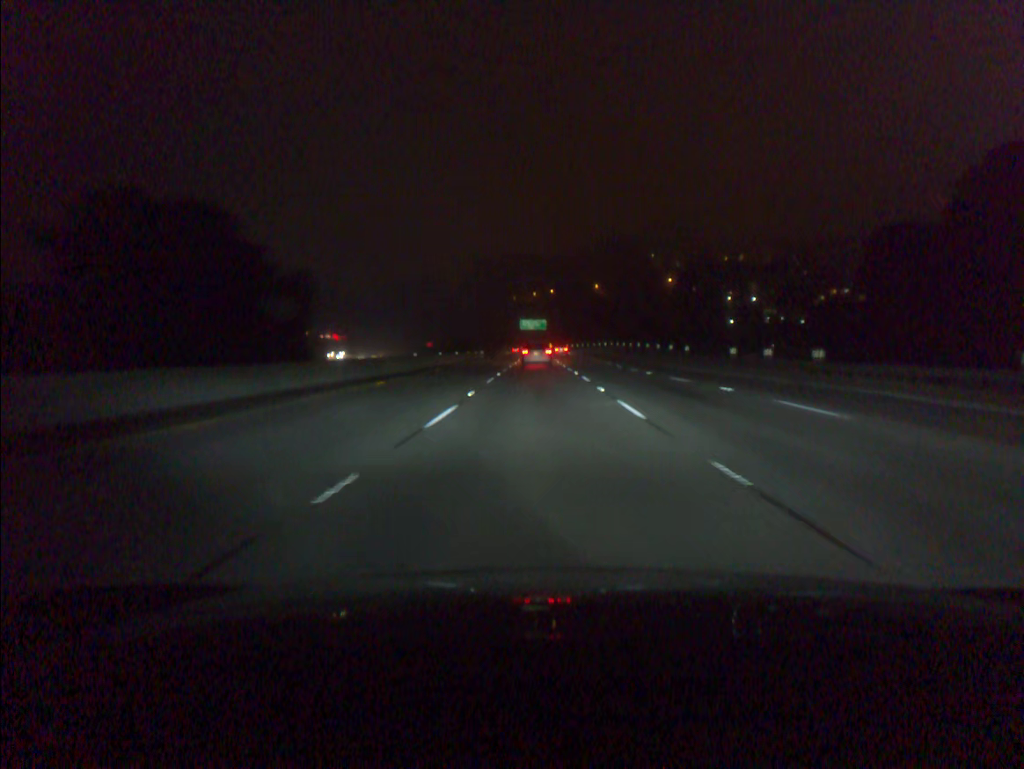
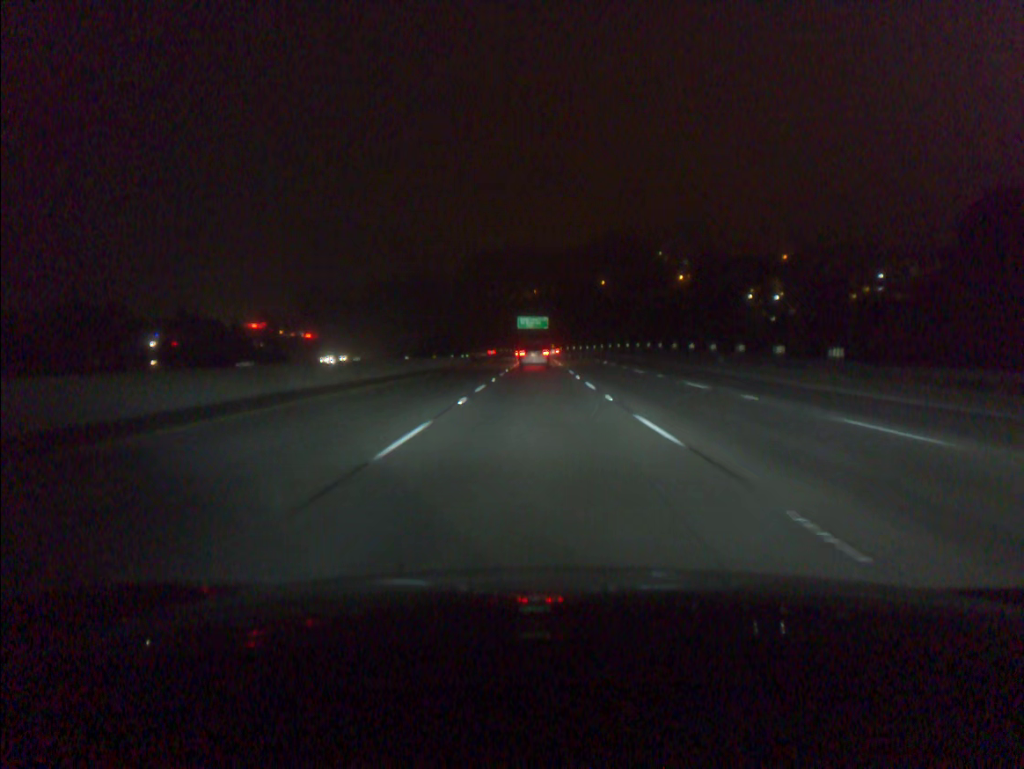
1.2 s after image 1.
(0.0, +32.7) m; 0°
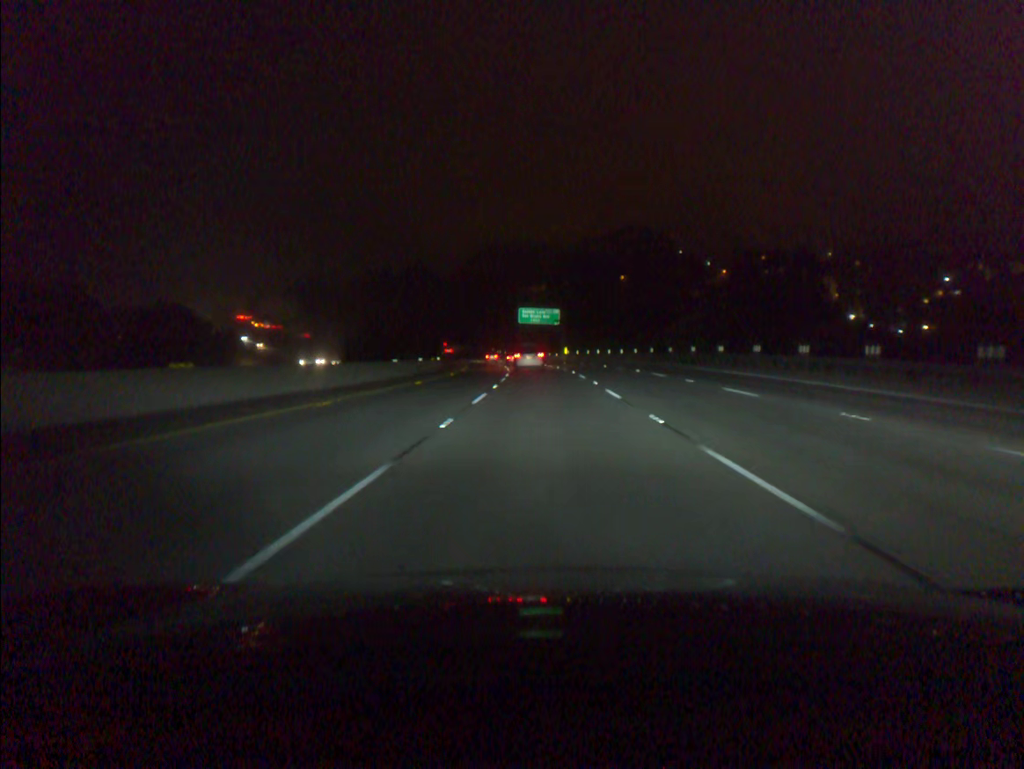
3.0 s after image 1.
(-0.2, +48.6) m; 0°
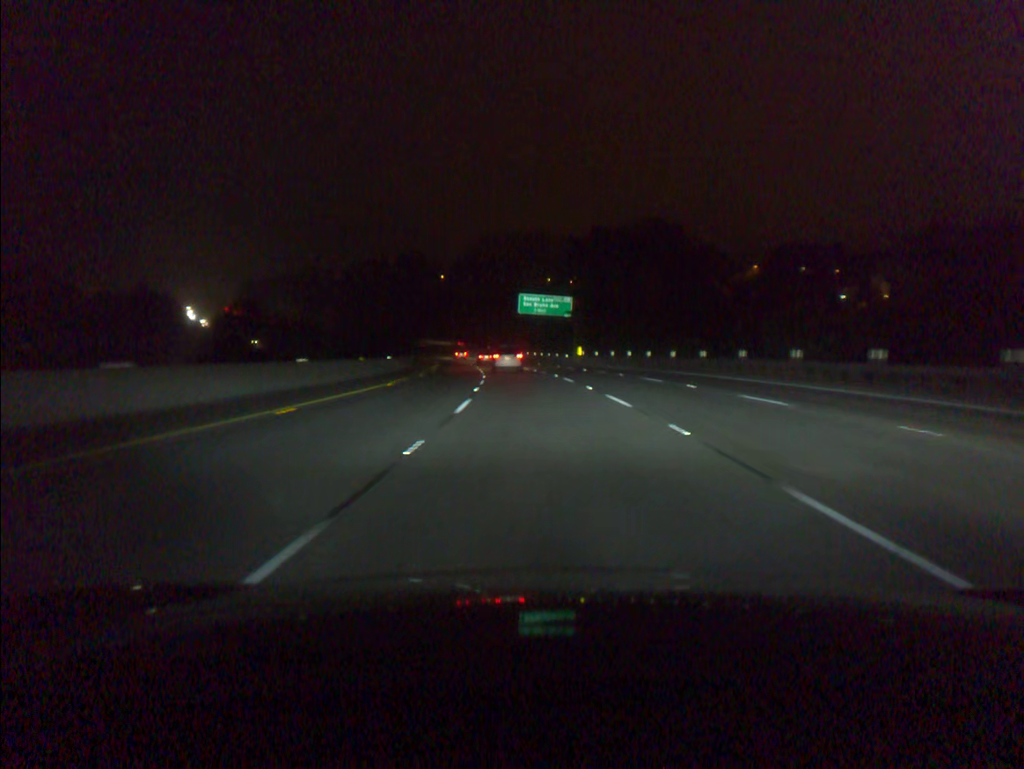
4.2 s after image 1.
(0.0, +32.2) m; 0°
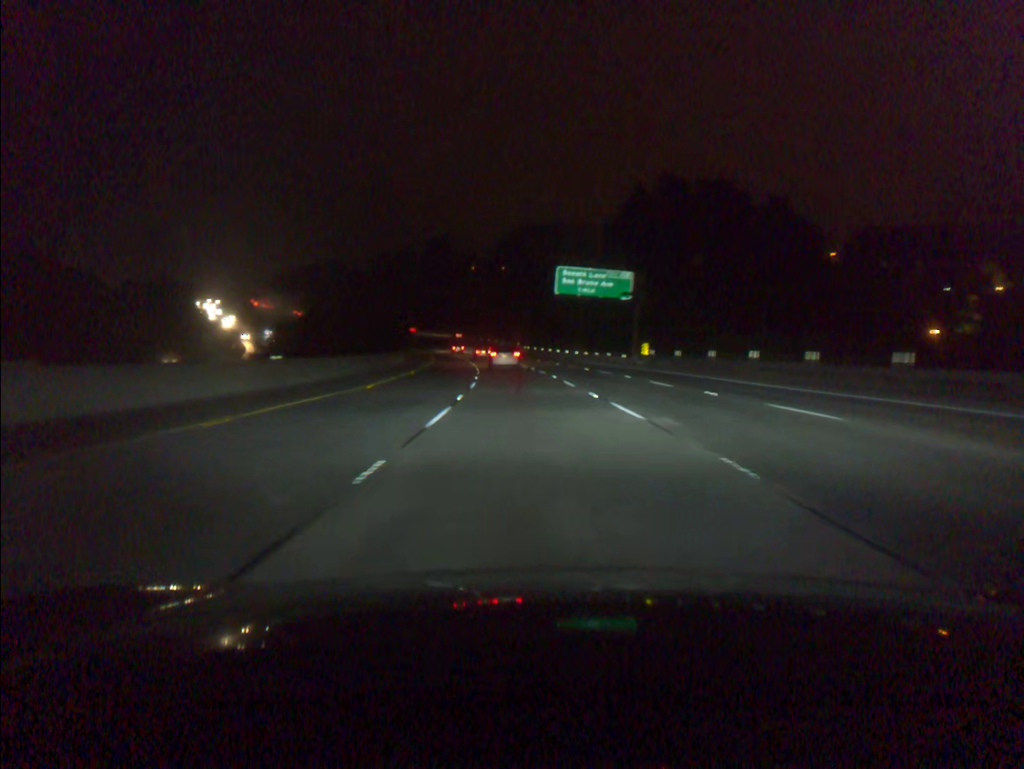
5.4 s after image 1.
(-0.6, +32.1) m; -3°
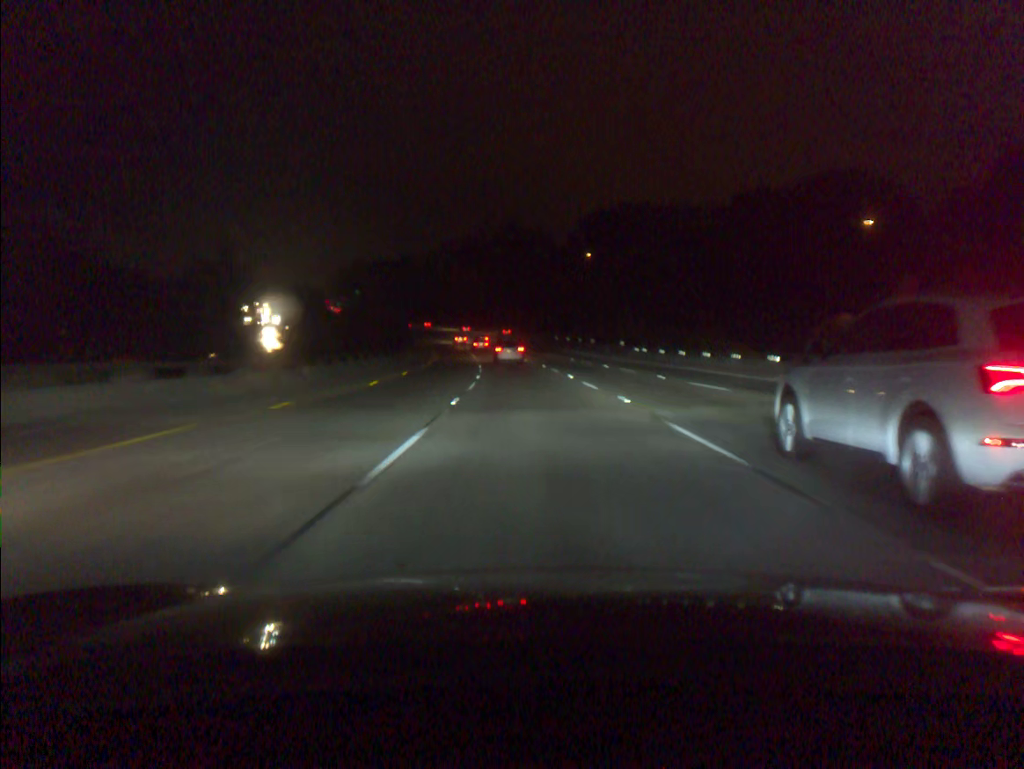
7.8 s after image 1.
(-3.5, +64.0) m; -6°
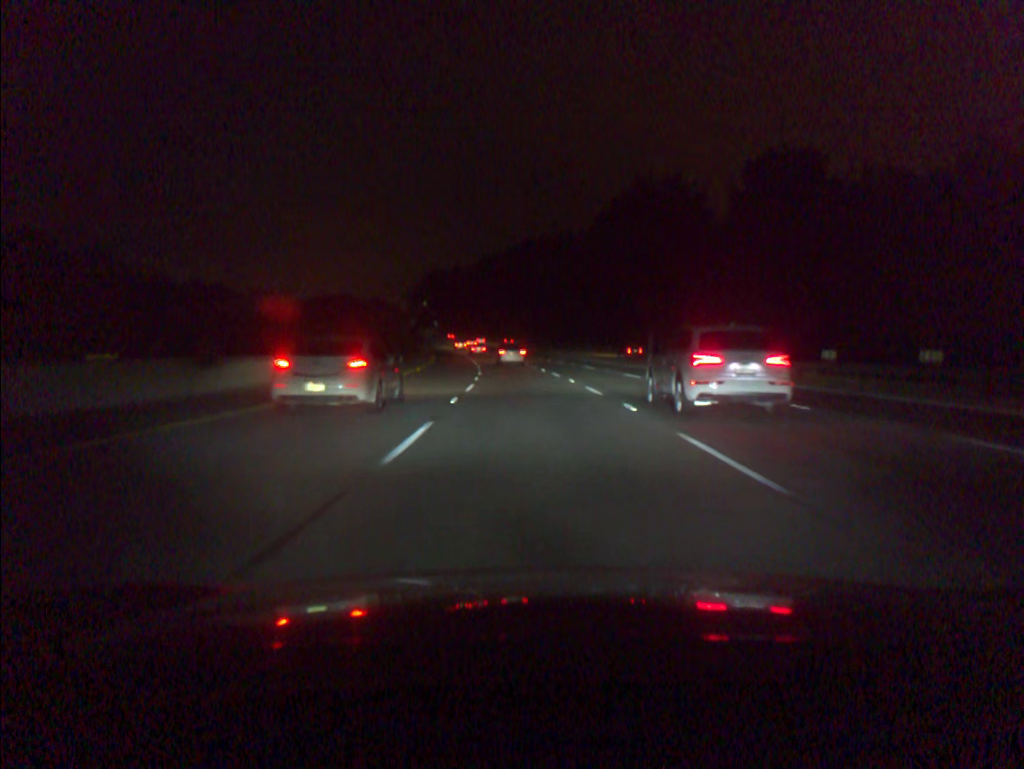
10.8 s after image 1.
(-5.0, +79.9) m; -7°
